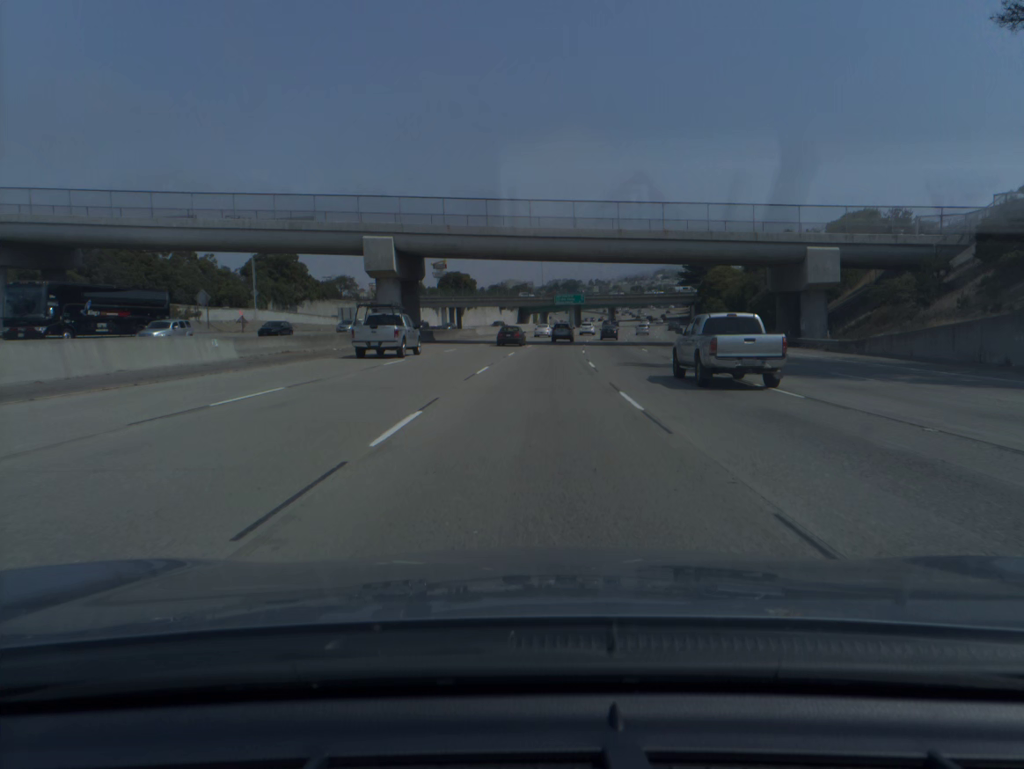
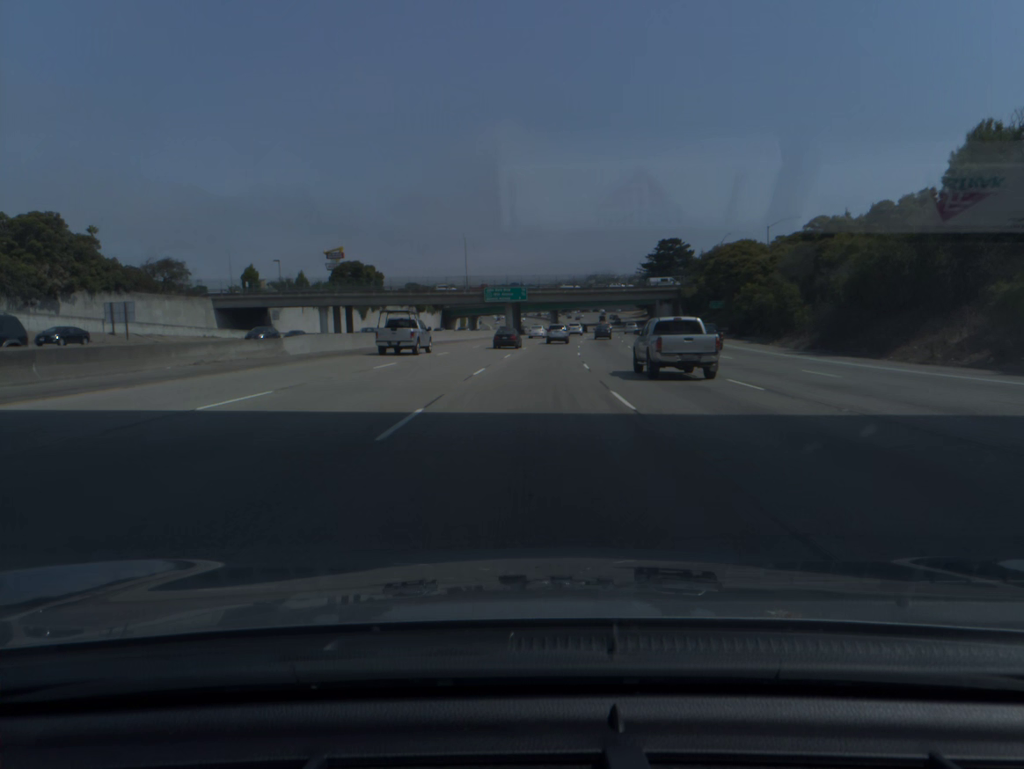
(+2.3, +56.5) m; +5°
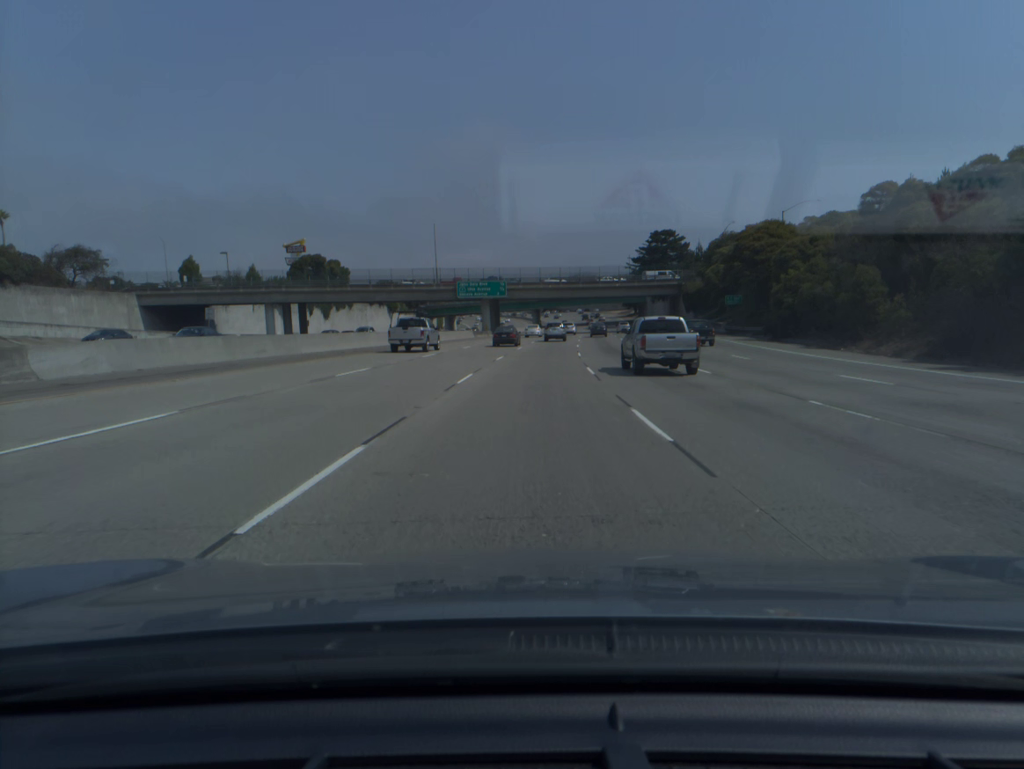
(+0.2, +18.8) m; +1°
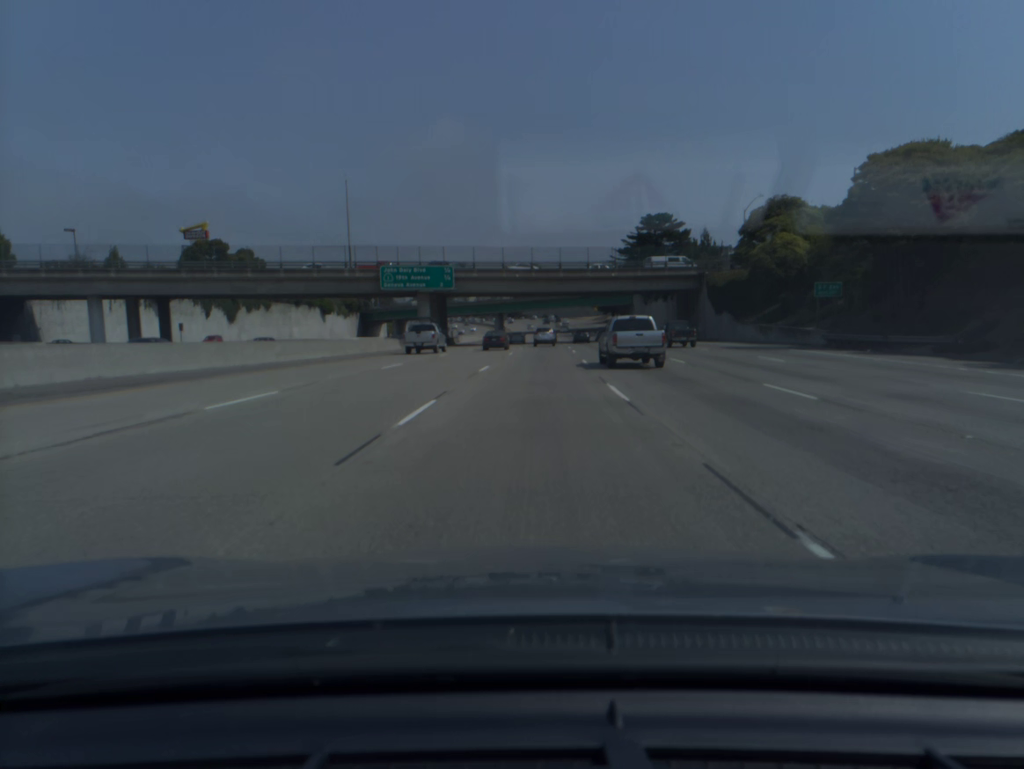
(+0.8, +37.3) m; +3°
